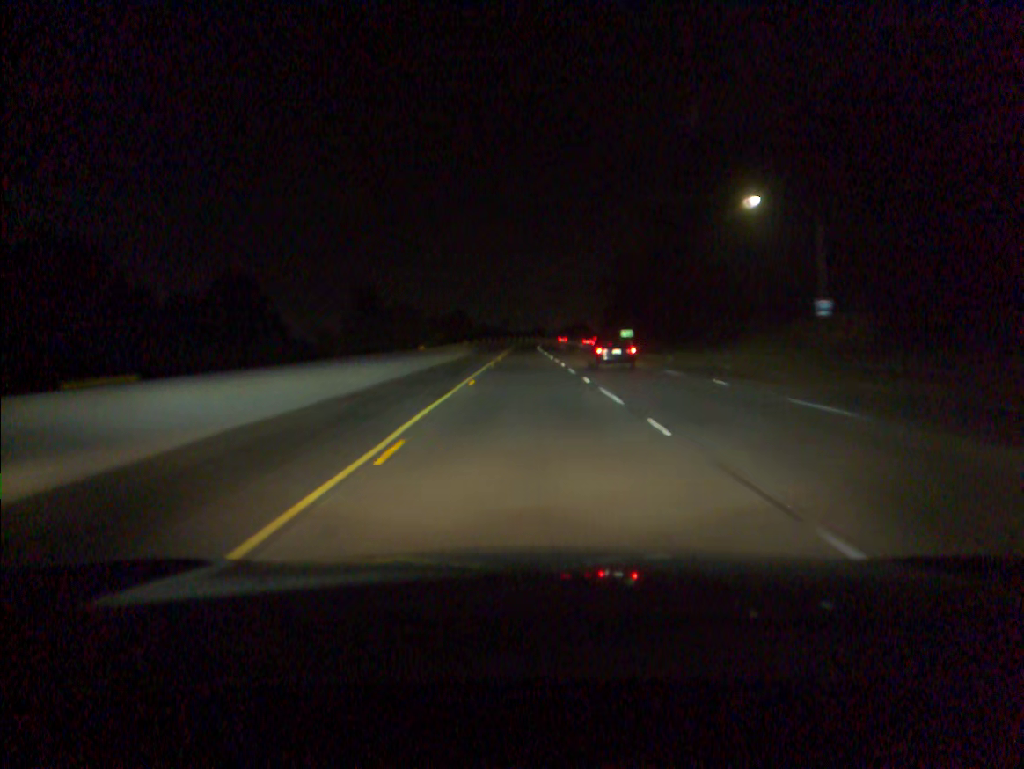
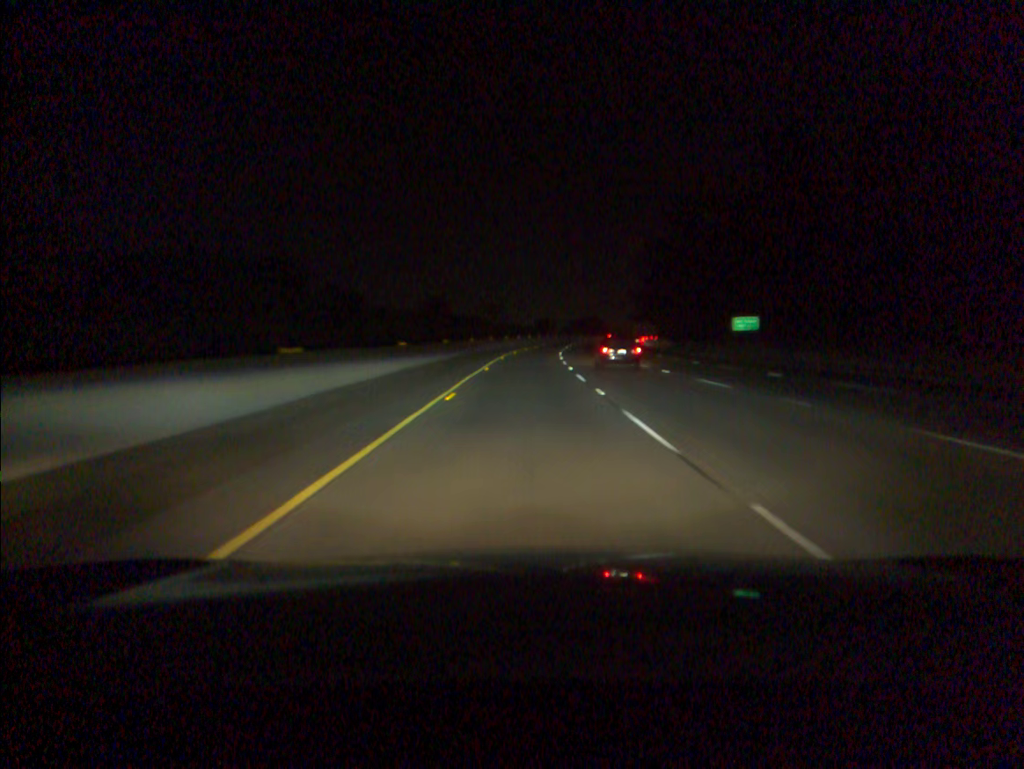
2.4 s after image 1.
(-0.1, +79.2) m; 0°
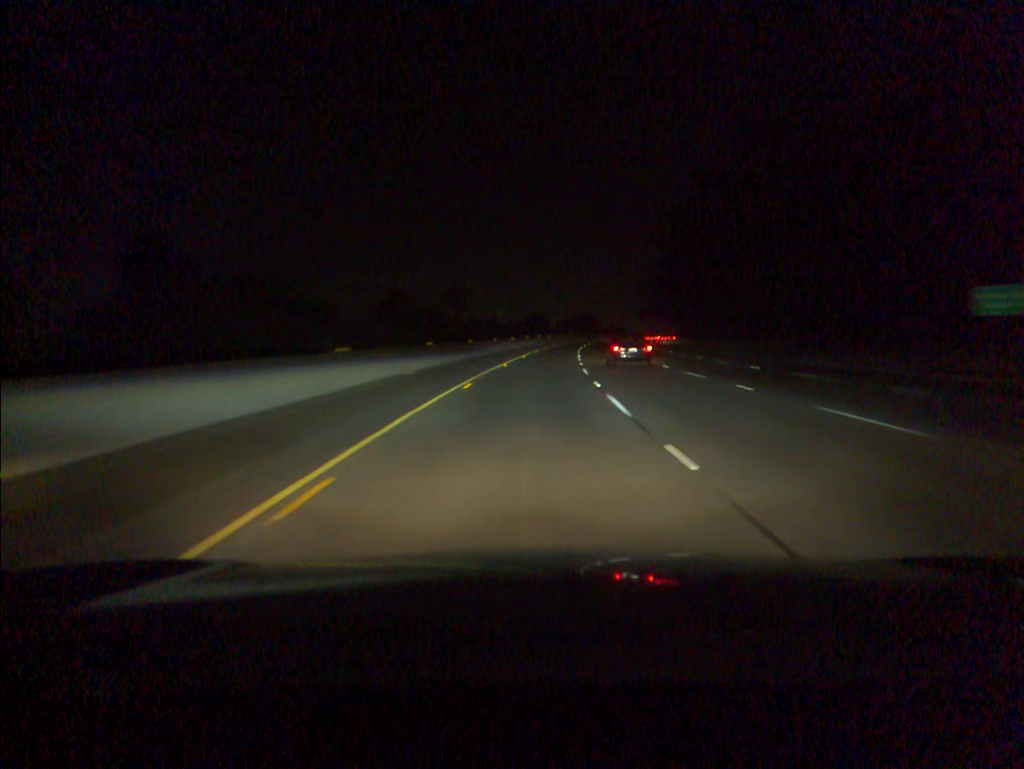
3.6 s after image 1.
(+0.3, +39.8) m; +1°
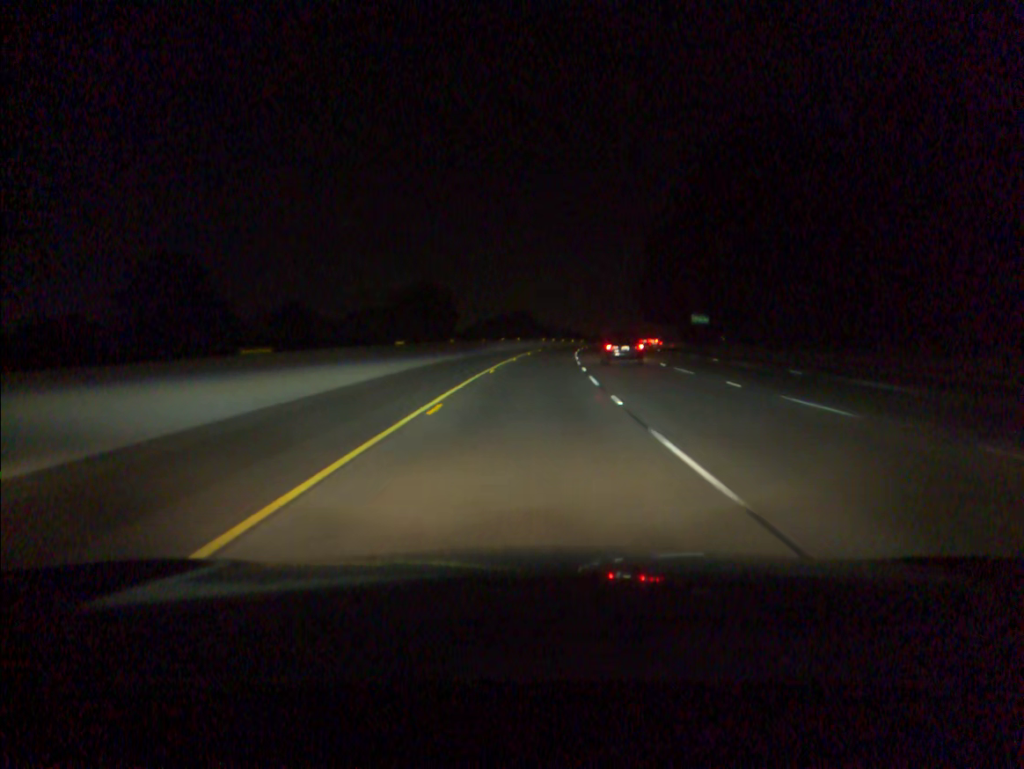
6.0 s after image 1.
(+3.7, +79.7) m; +5°
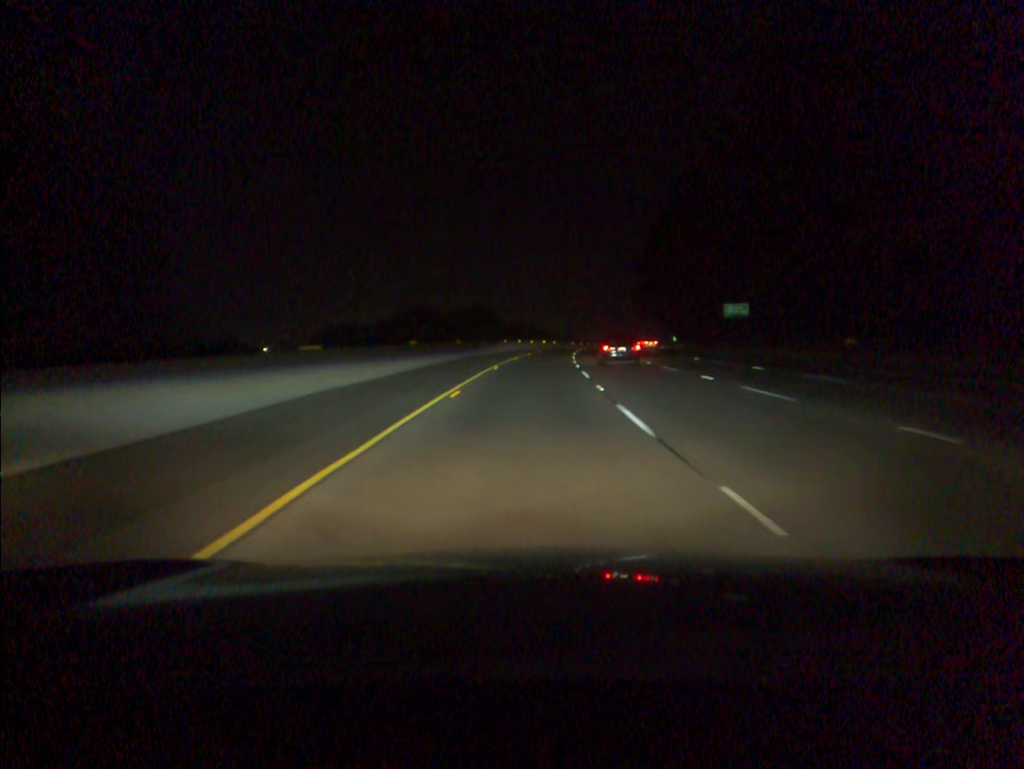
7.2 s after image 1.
(+0.9, +39.9) m; +3°
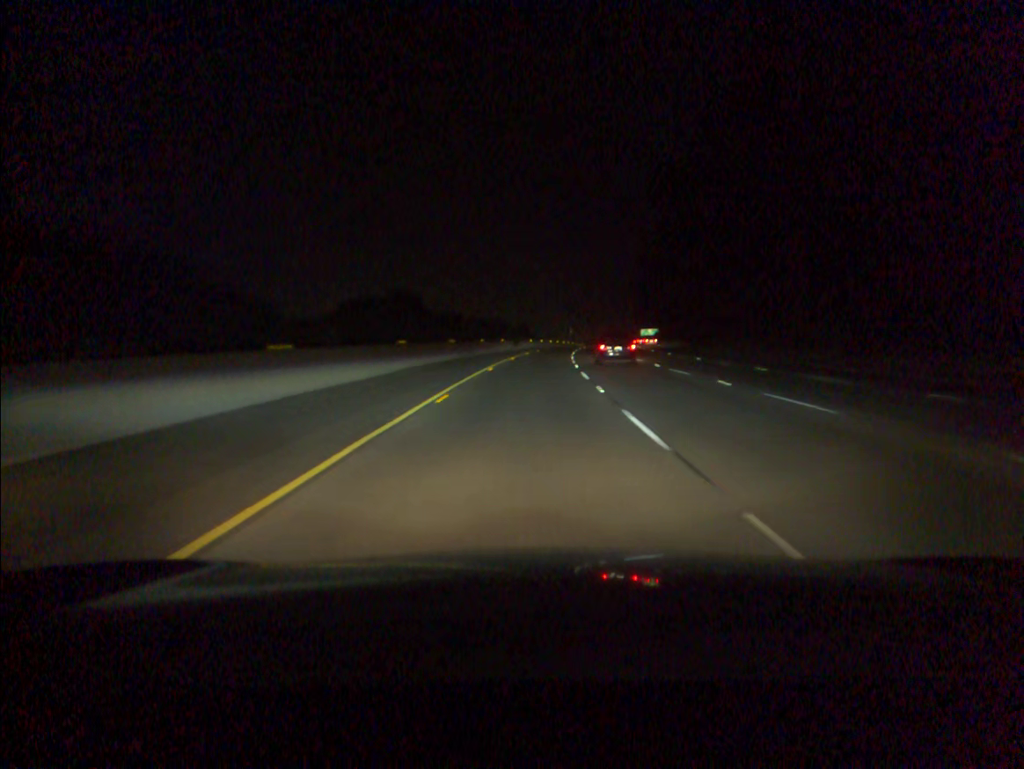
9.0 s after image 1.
(+2.0, +59.9) m; +4°
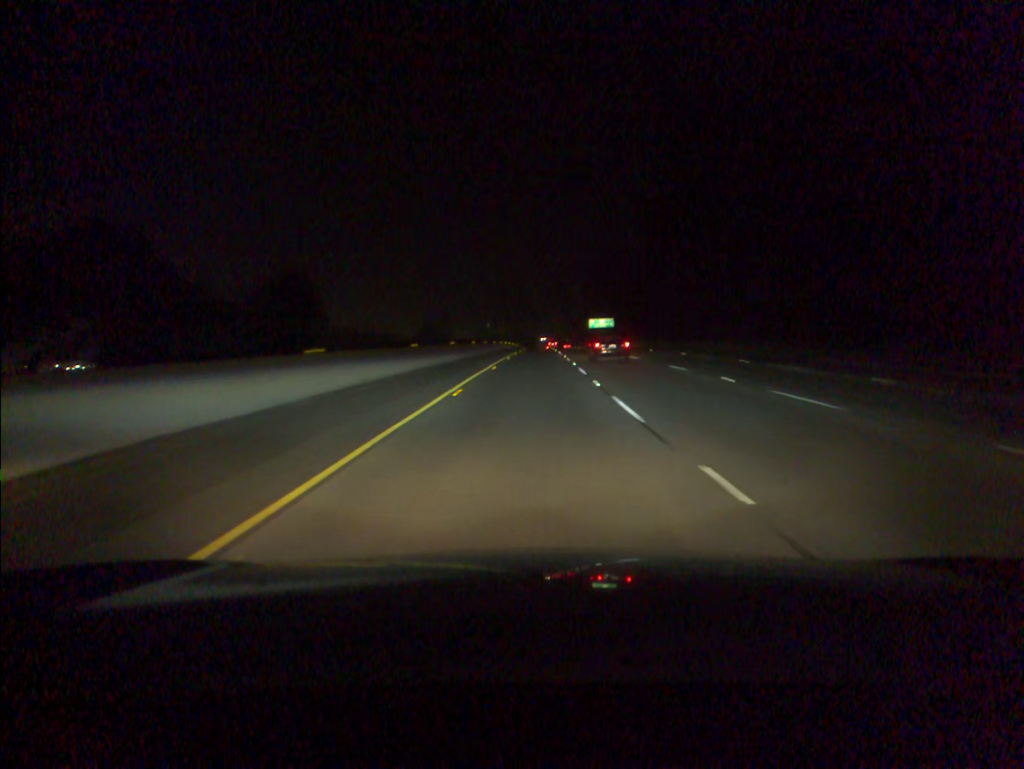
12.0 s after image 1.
(+5.3, +99.7) m; +6°
